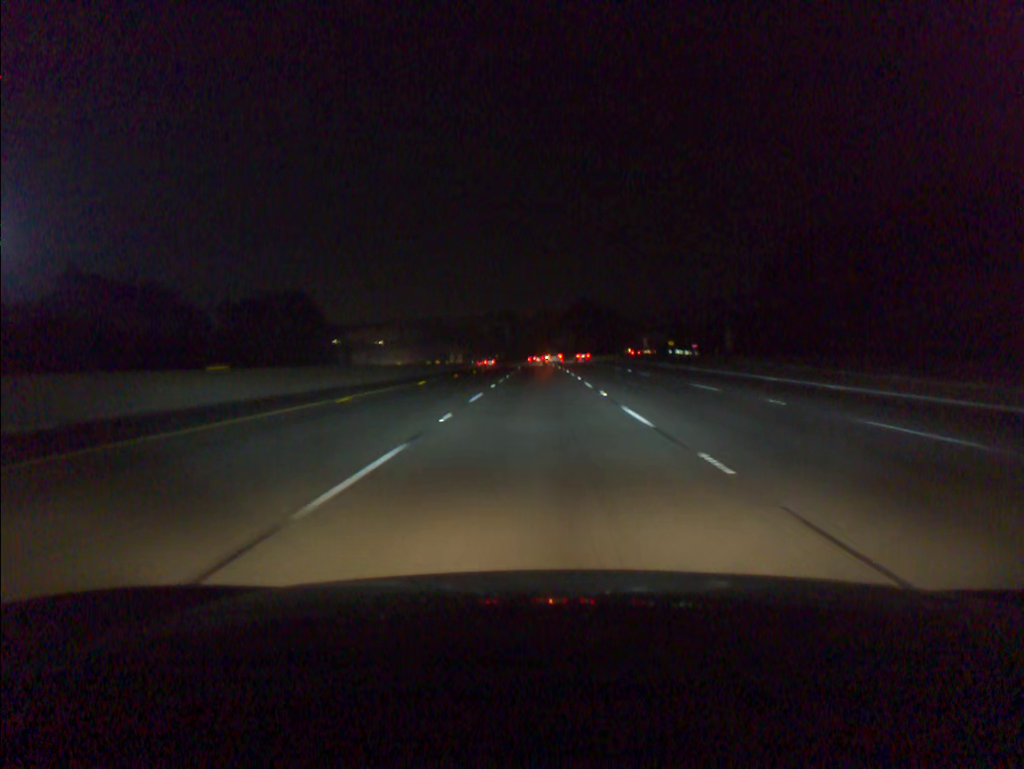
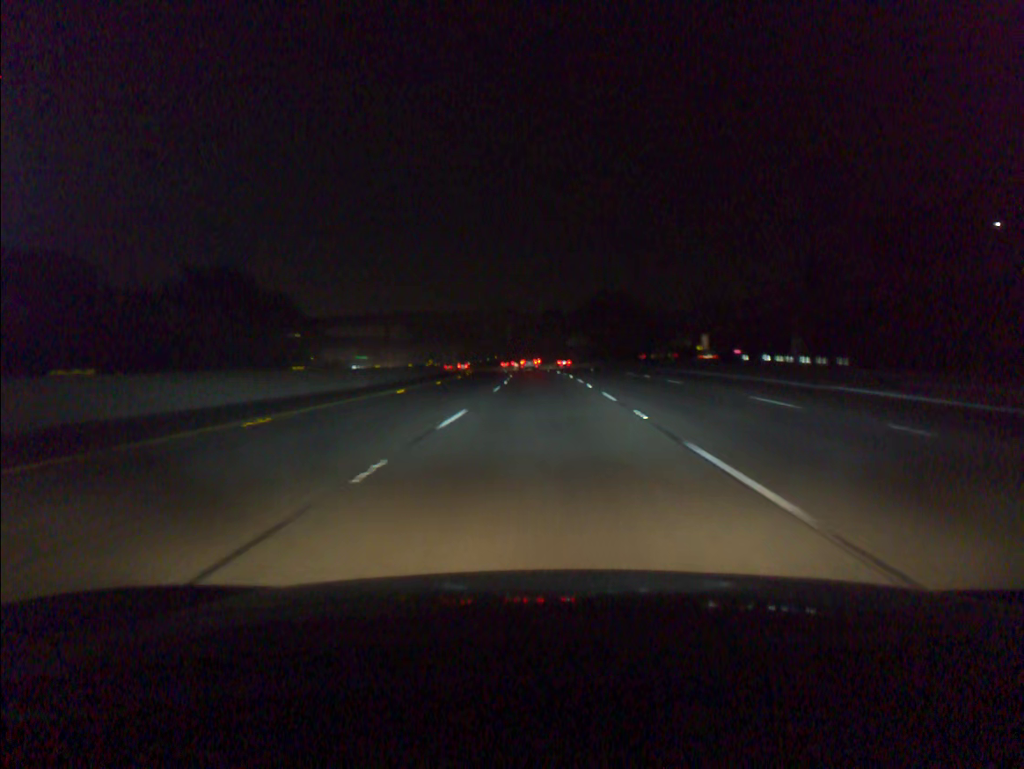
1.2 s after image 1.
(-0.1, +36.4) m; 0°
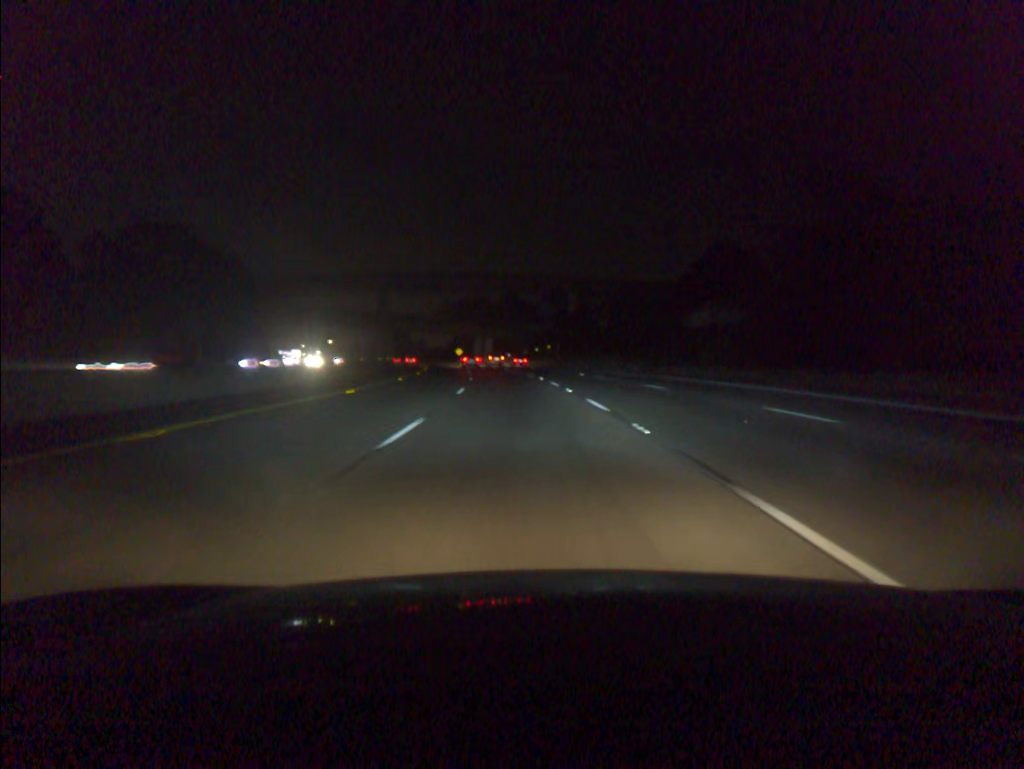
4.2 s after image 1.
(-2.5, +90.8) m; -5°
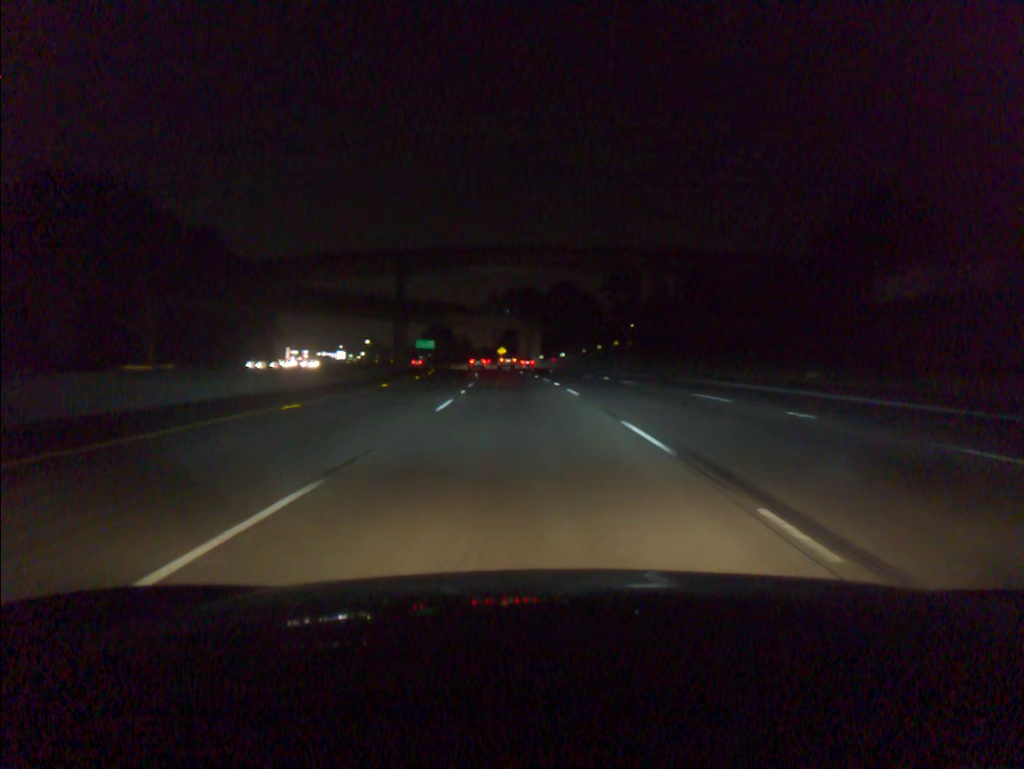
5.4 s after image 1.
(-1.2, +36.5) m; -4°
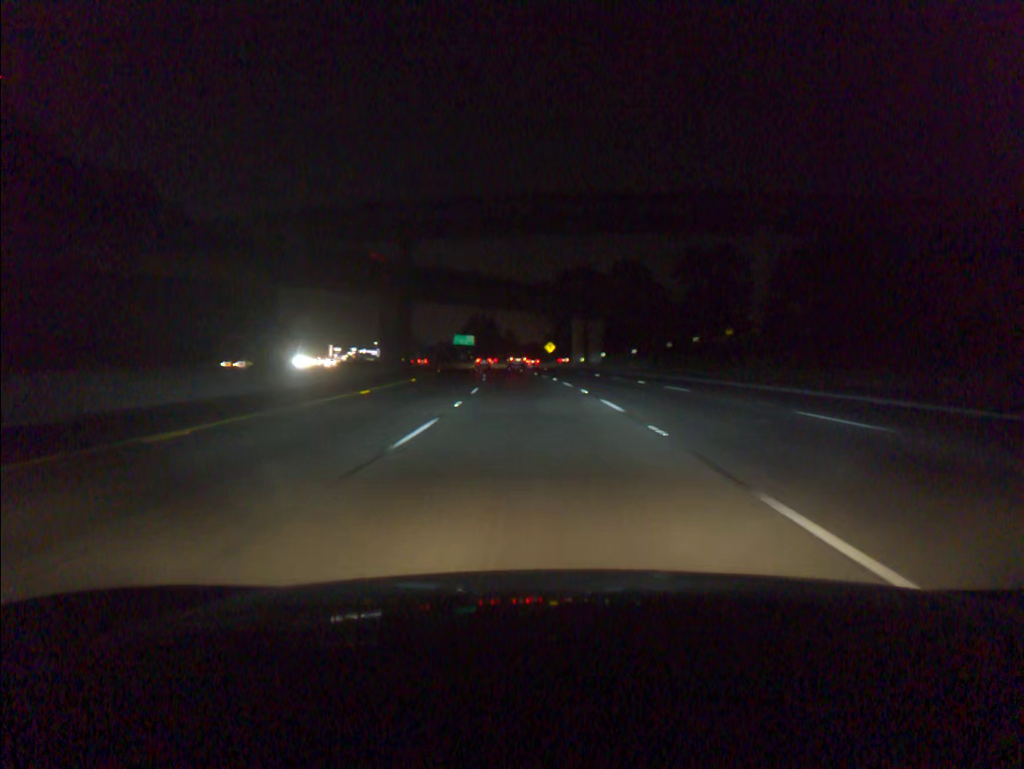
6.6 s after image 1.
(-1.3, +36.7) m; -4°
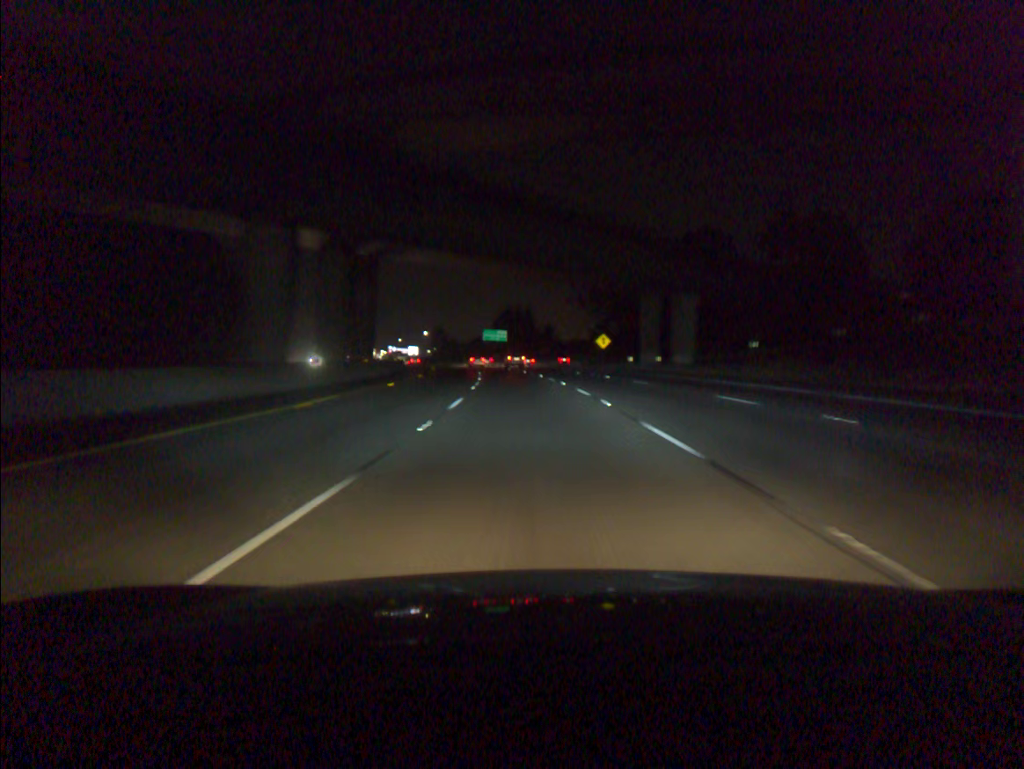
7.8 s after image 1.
(-1.0, +36.8) m; -3°
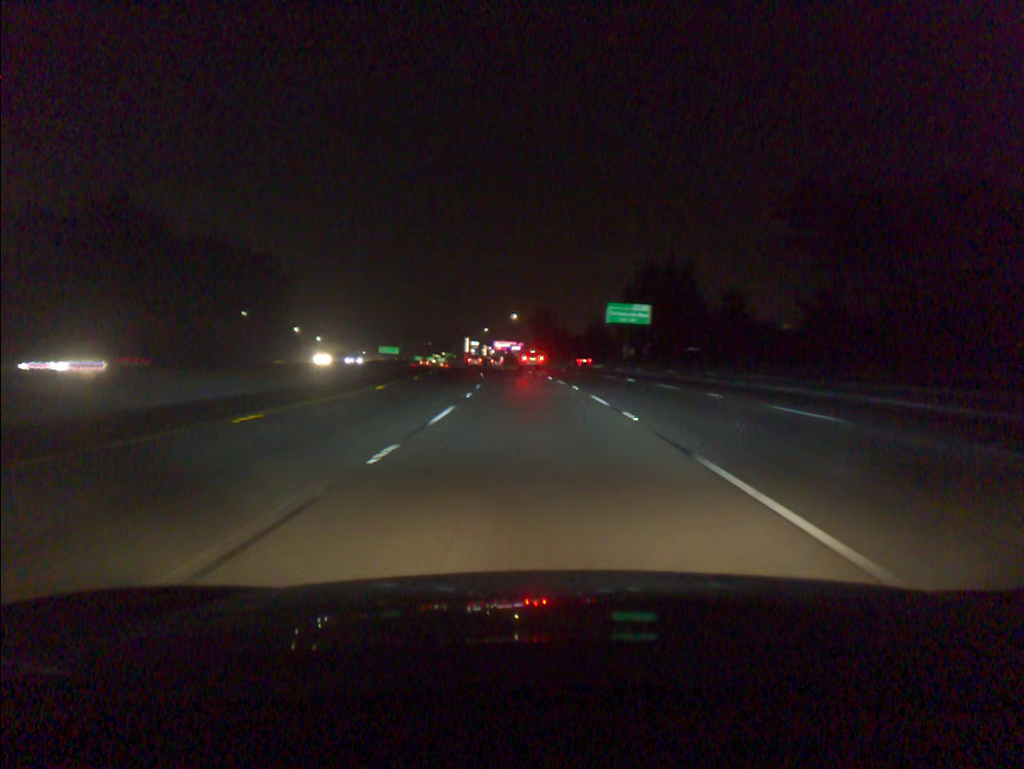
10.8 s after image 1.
(-6.8, +91.6) m; -9°
